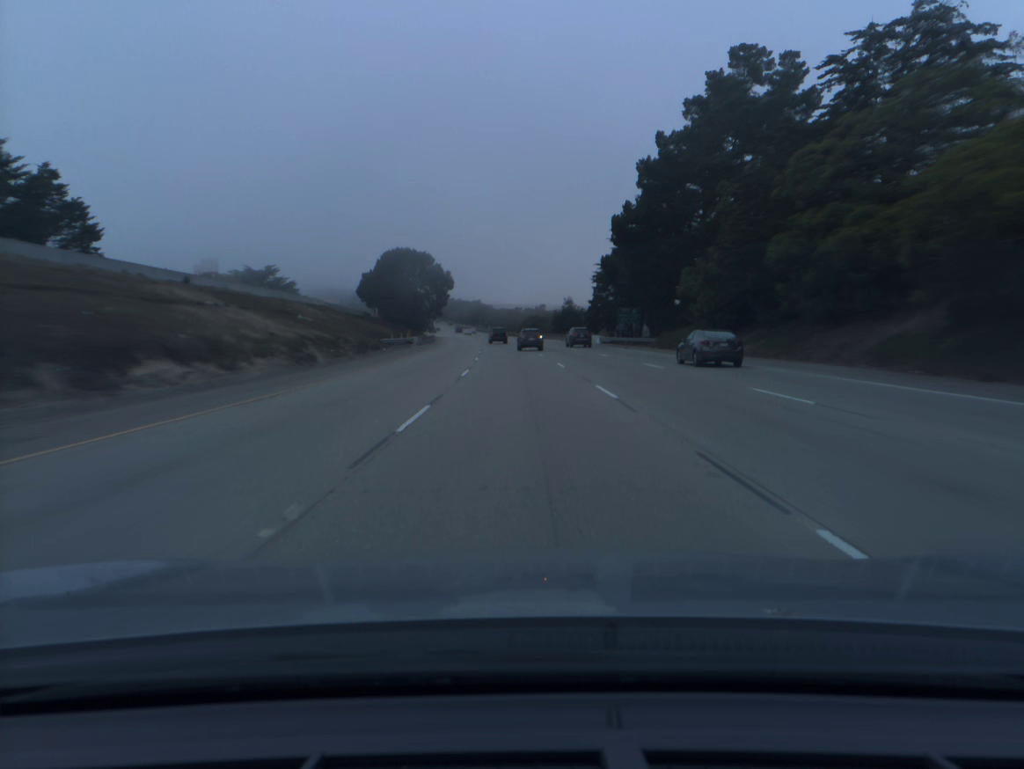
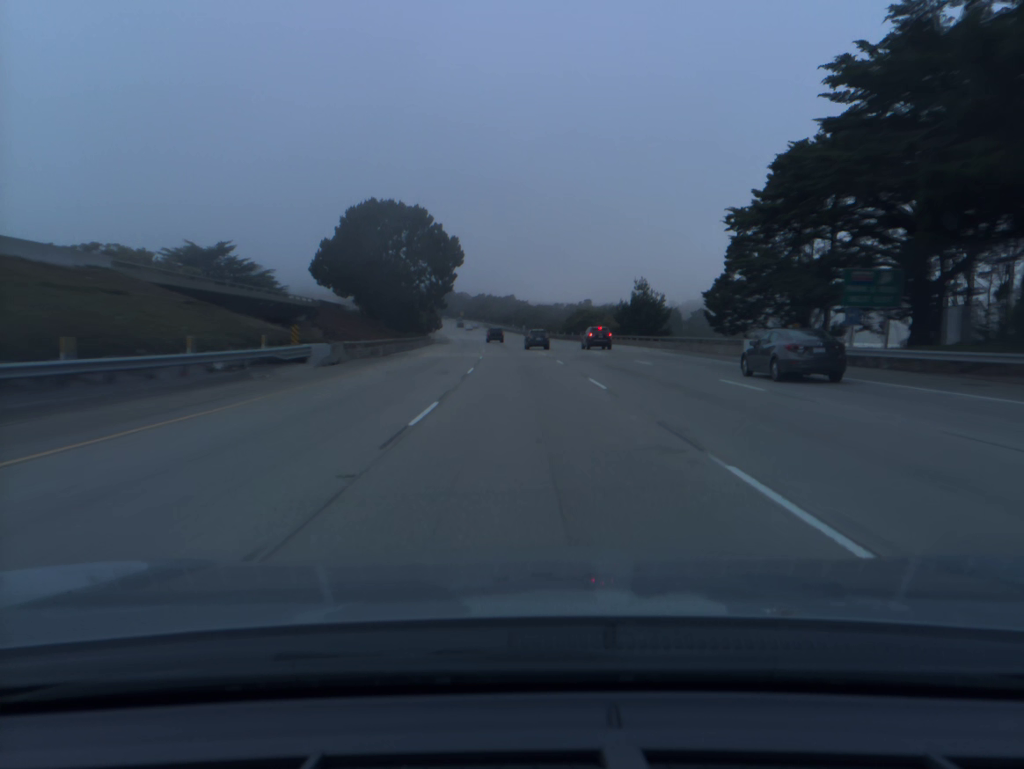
(-1.3, +55.5) m; -3°
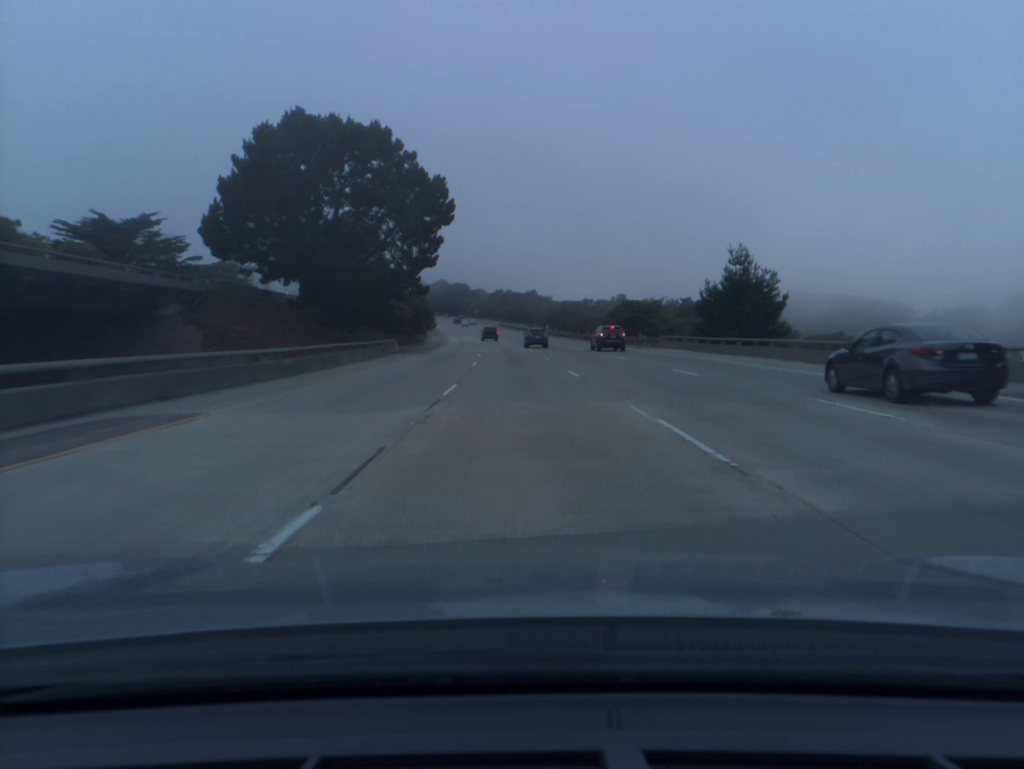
(-0.5, +37.7) m; -1°
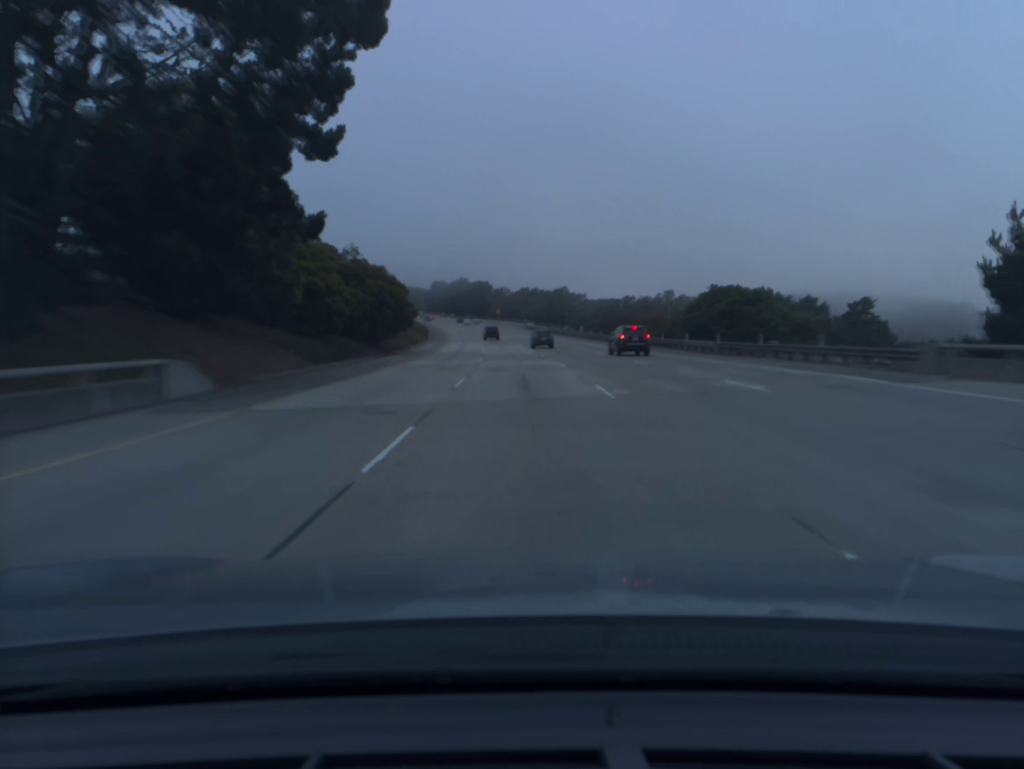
(-0.7, +38.3) m; -2°
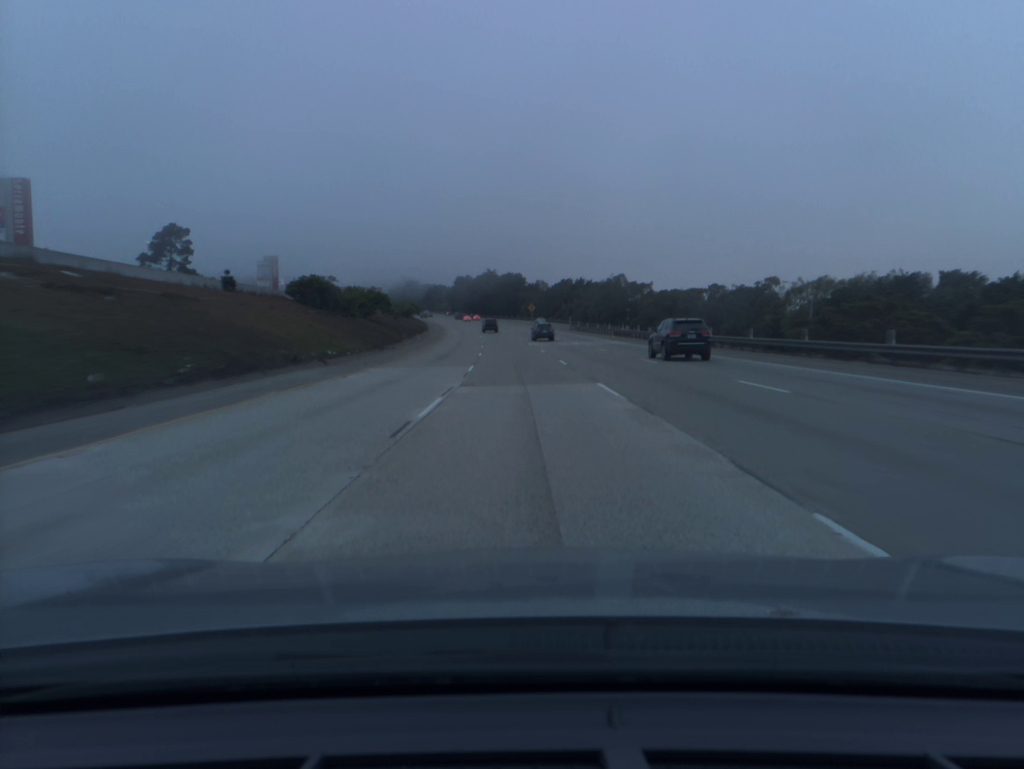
(-1.3, +58.6) m; -3°
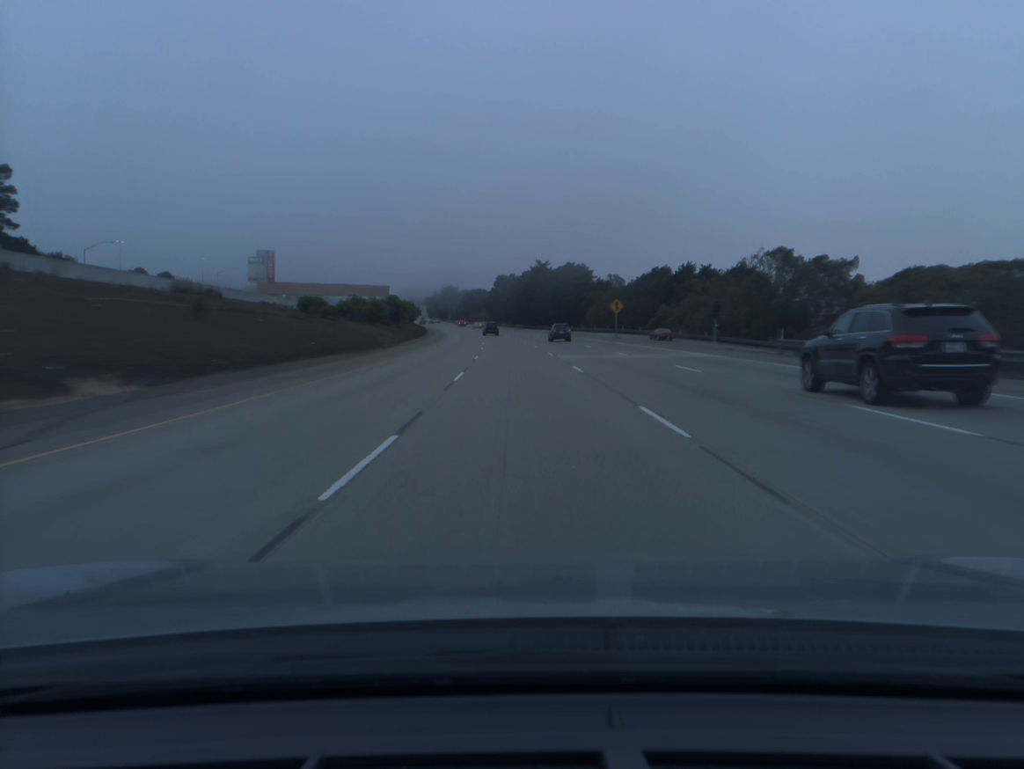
(-2.6, +79.3) m; -4°
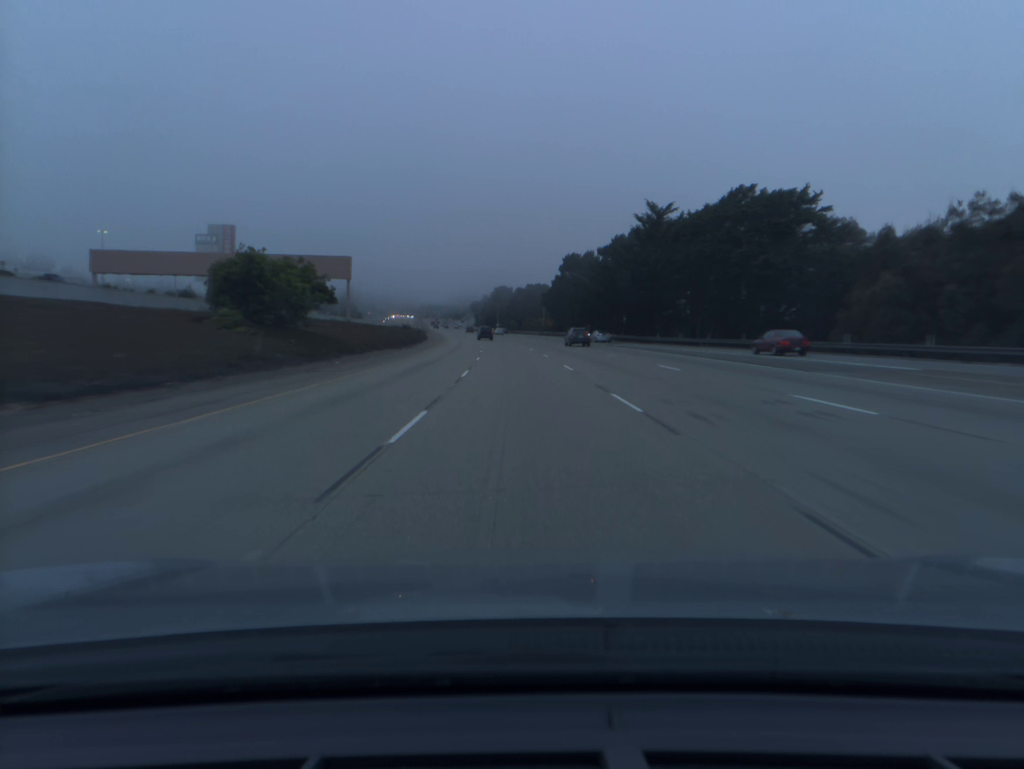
(-3.8, +98.7) m; -5°
